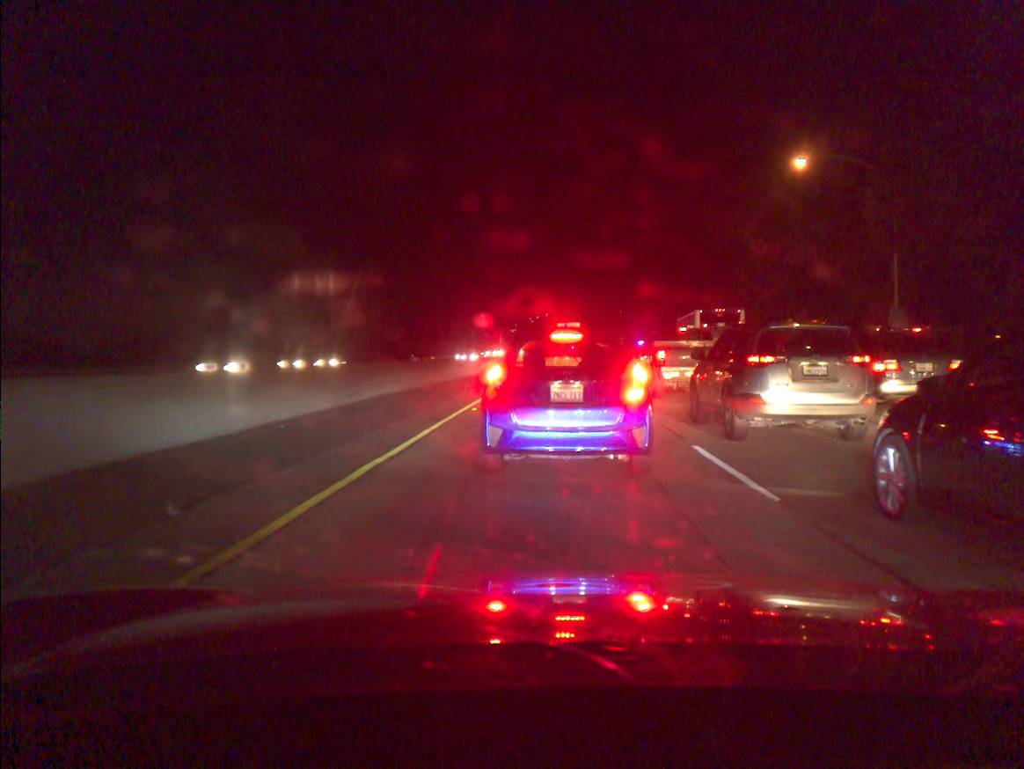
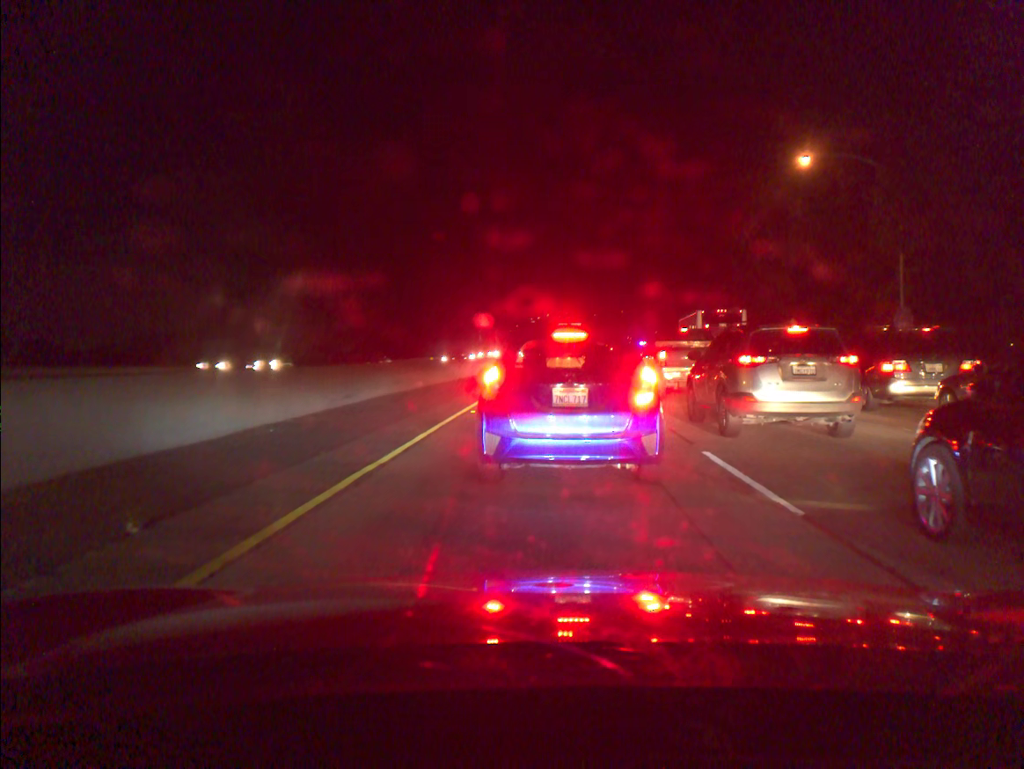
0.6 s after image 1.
(0.0, +0.6) m; 0°
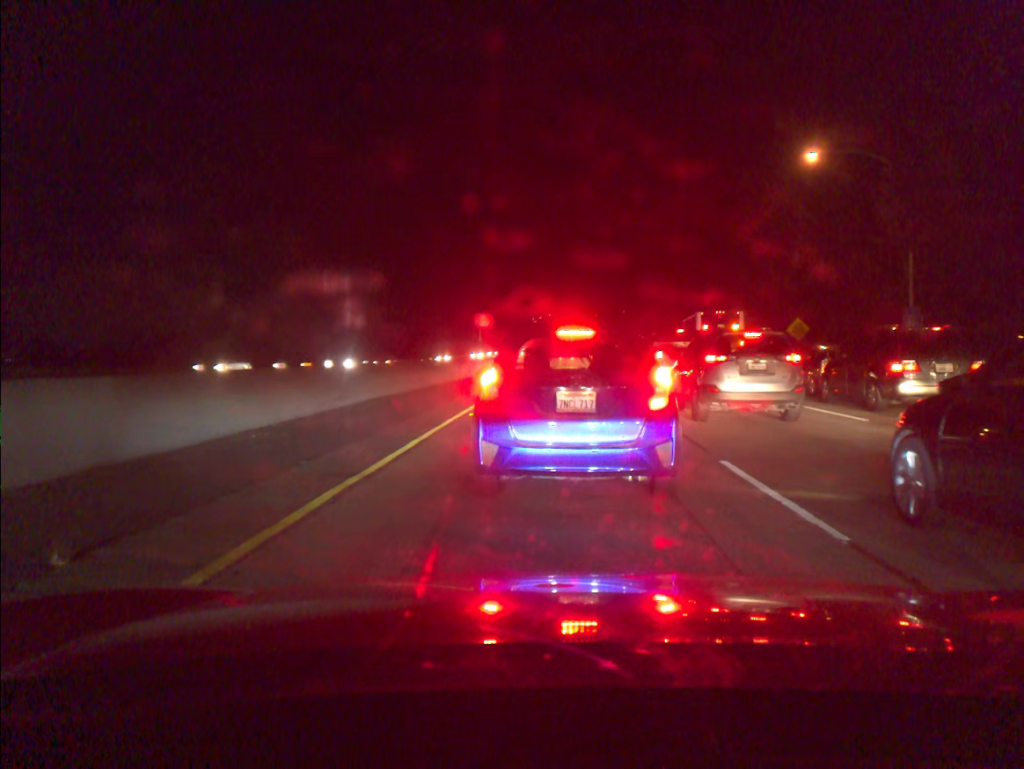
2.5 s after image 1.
(+0.1, +0.9) m; 0°
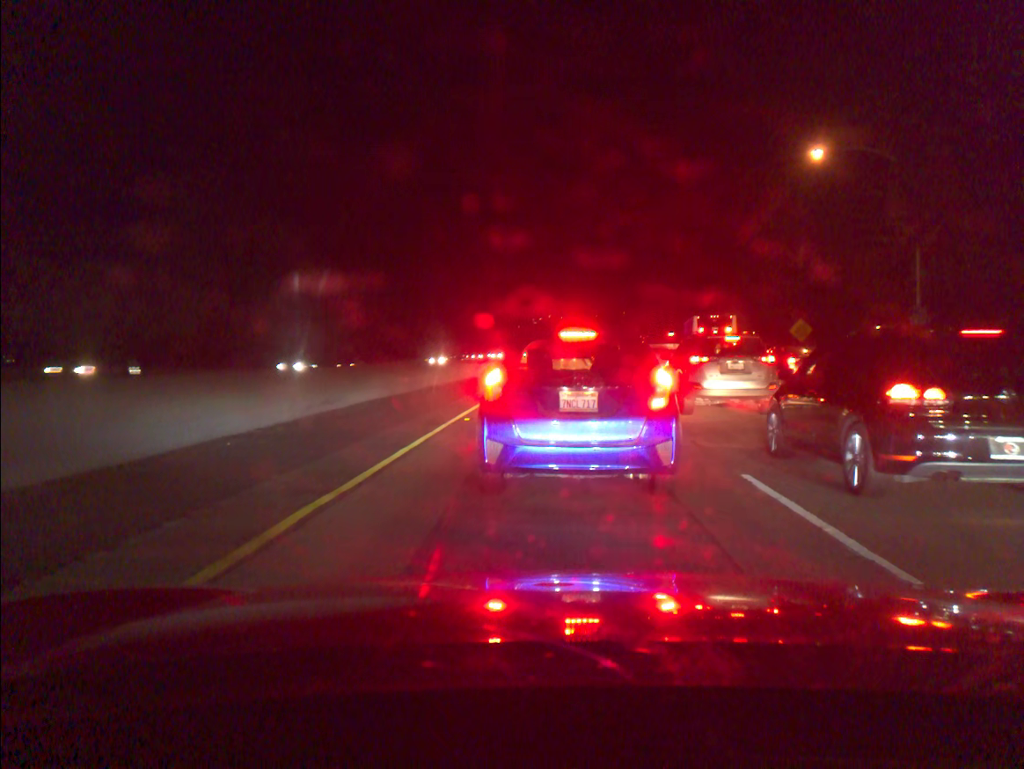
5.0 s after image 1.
(+0.1, +1.0) m; 0°
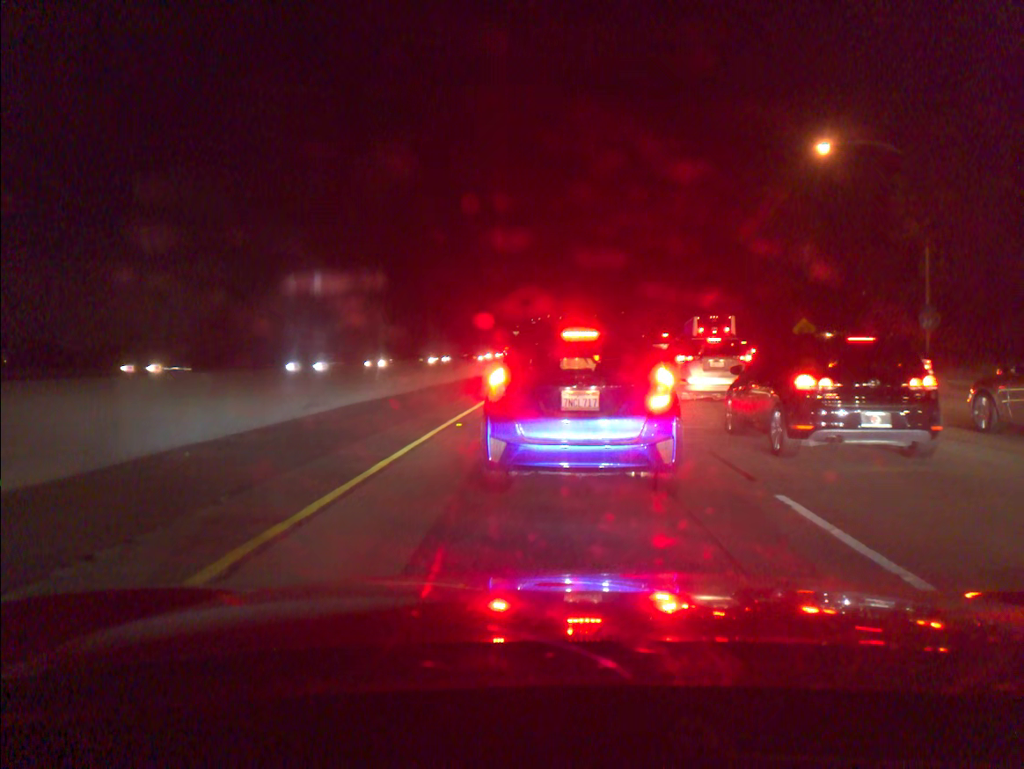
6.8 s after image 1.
(+0.1, +1.2) m; 0°
